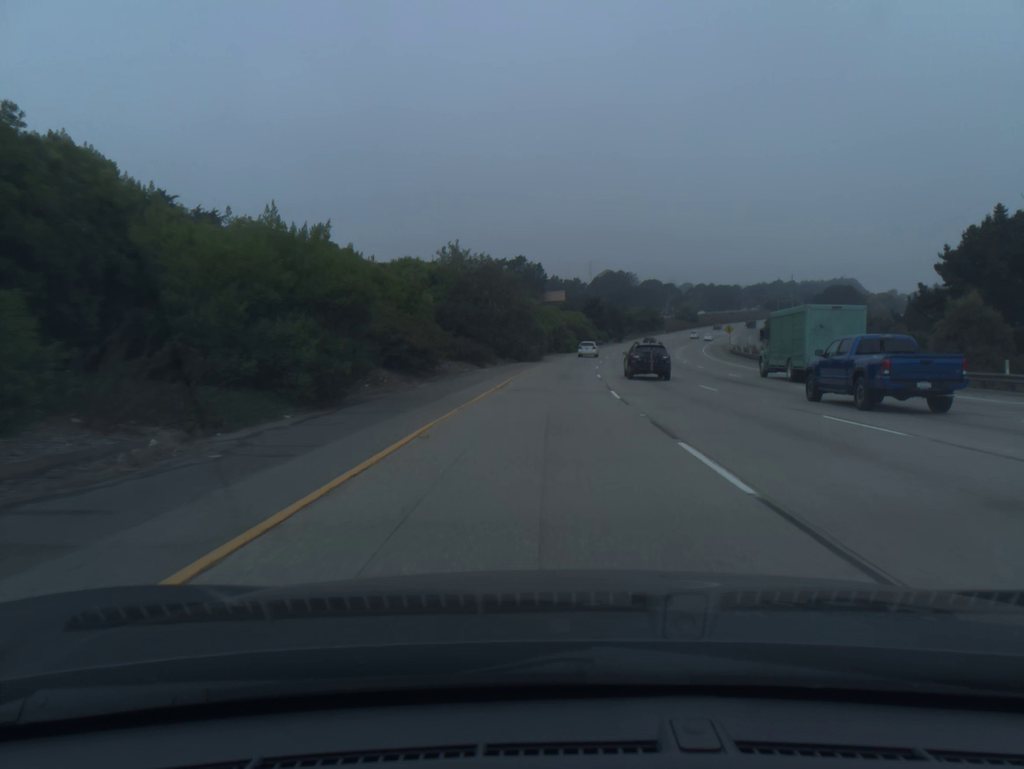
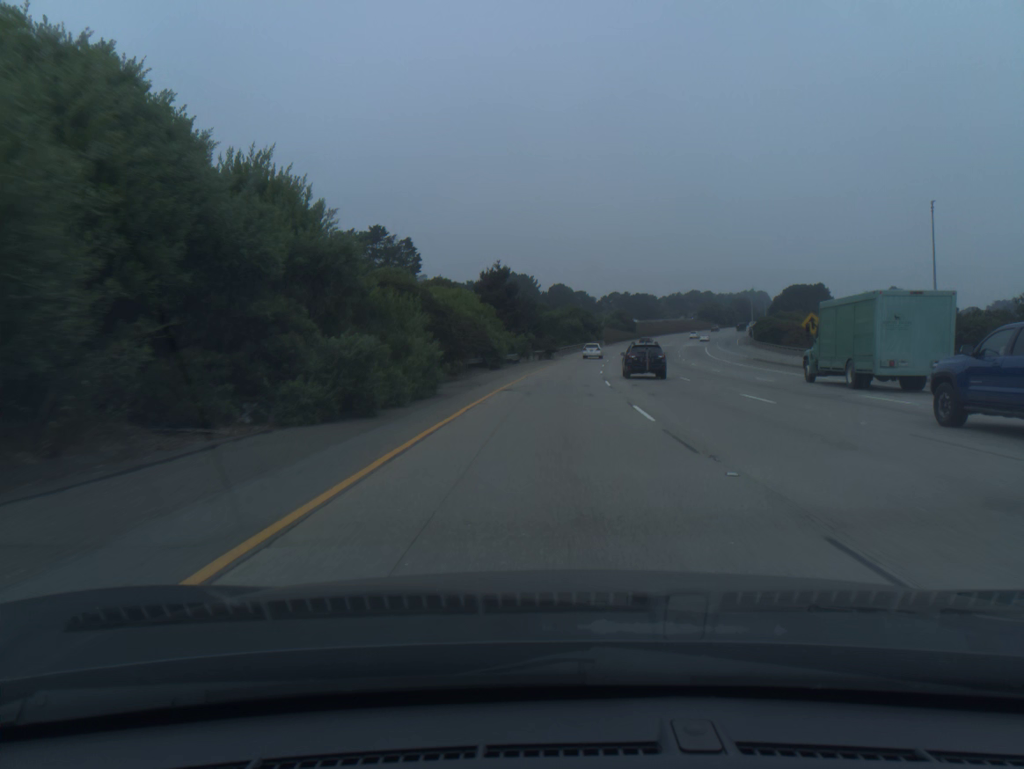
(+4.5, +80.1) m; +7°
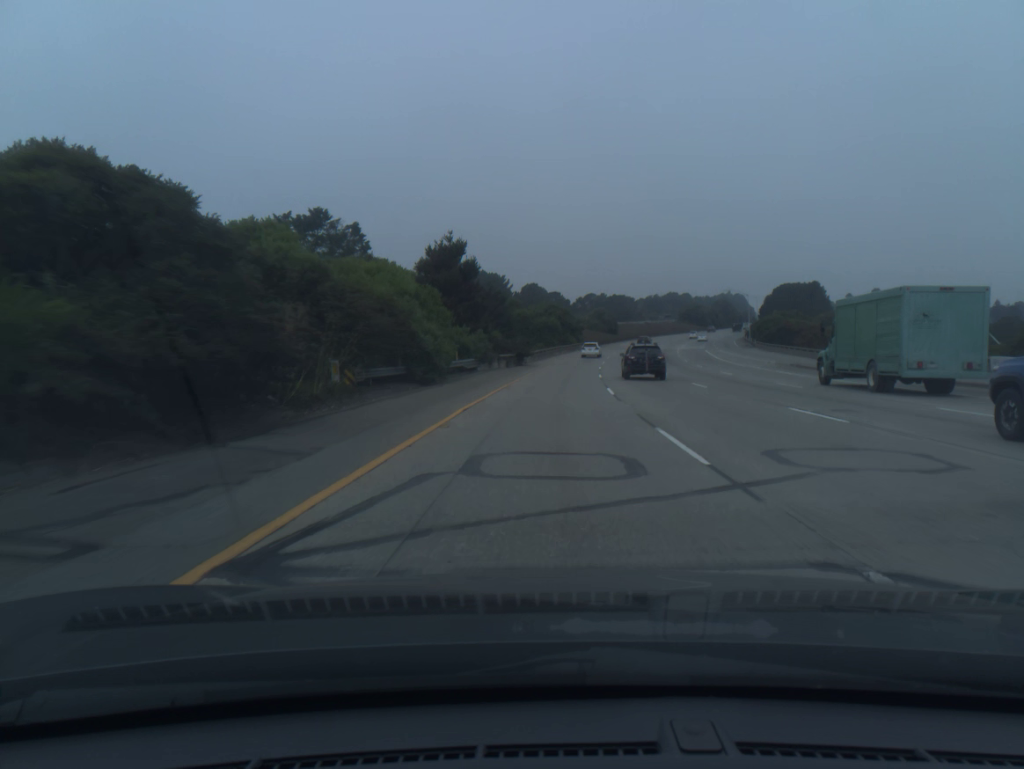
(+0.3, +20.0) m; +2°
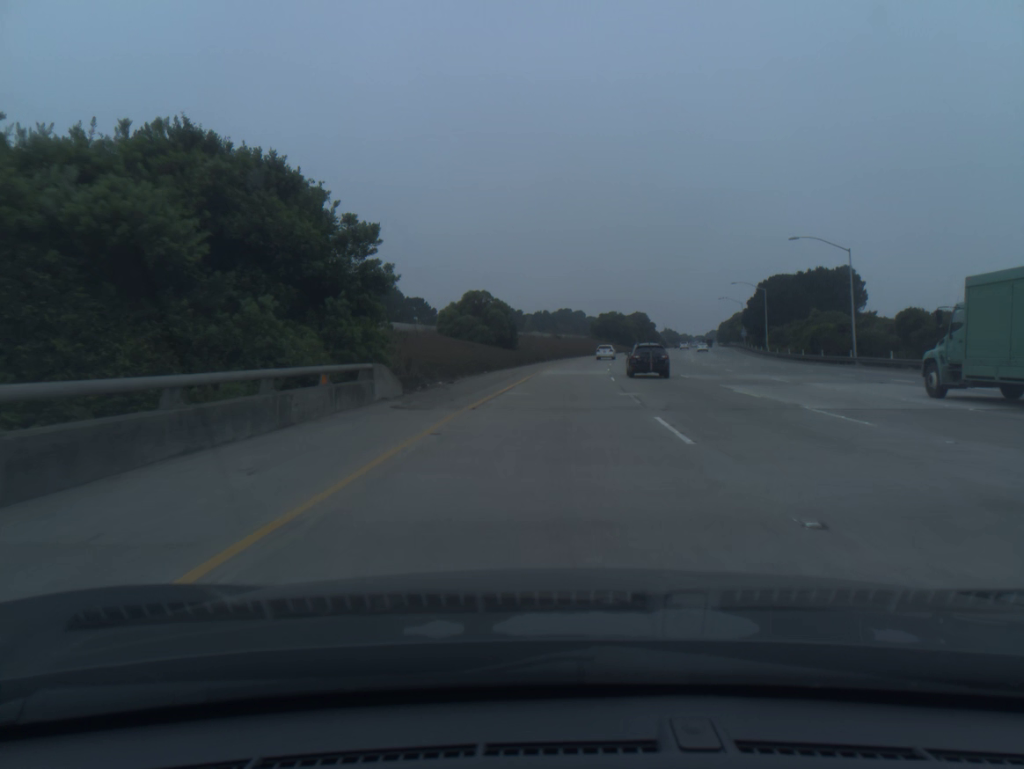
(+7.3, +98.9) m; +9°
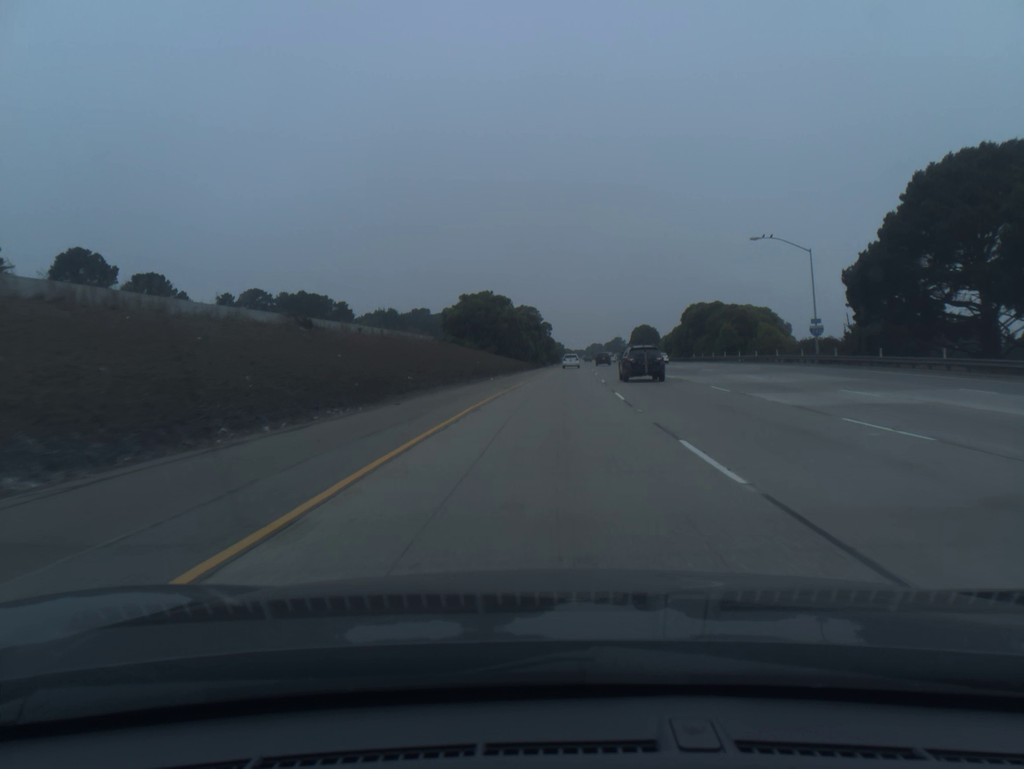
(+8.7, +98.7) m; +9°
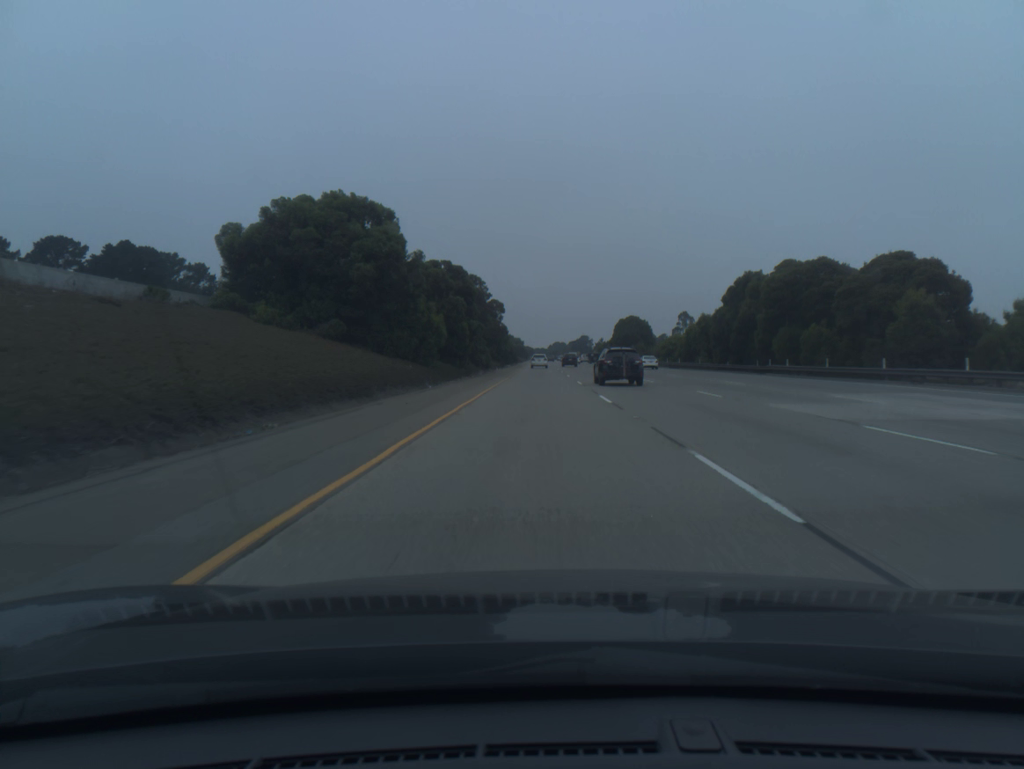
(+2.1, +60.0) m; +3°
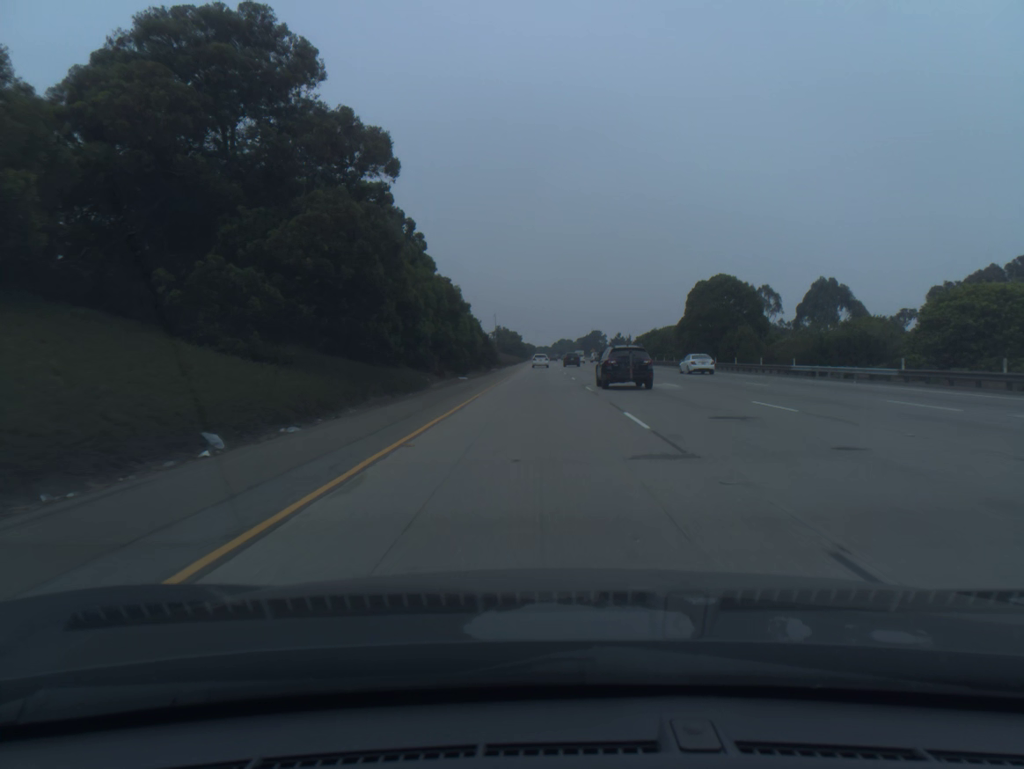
(-0.1, +80.5) m; 0°
